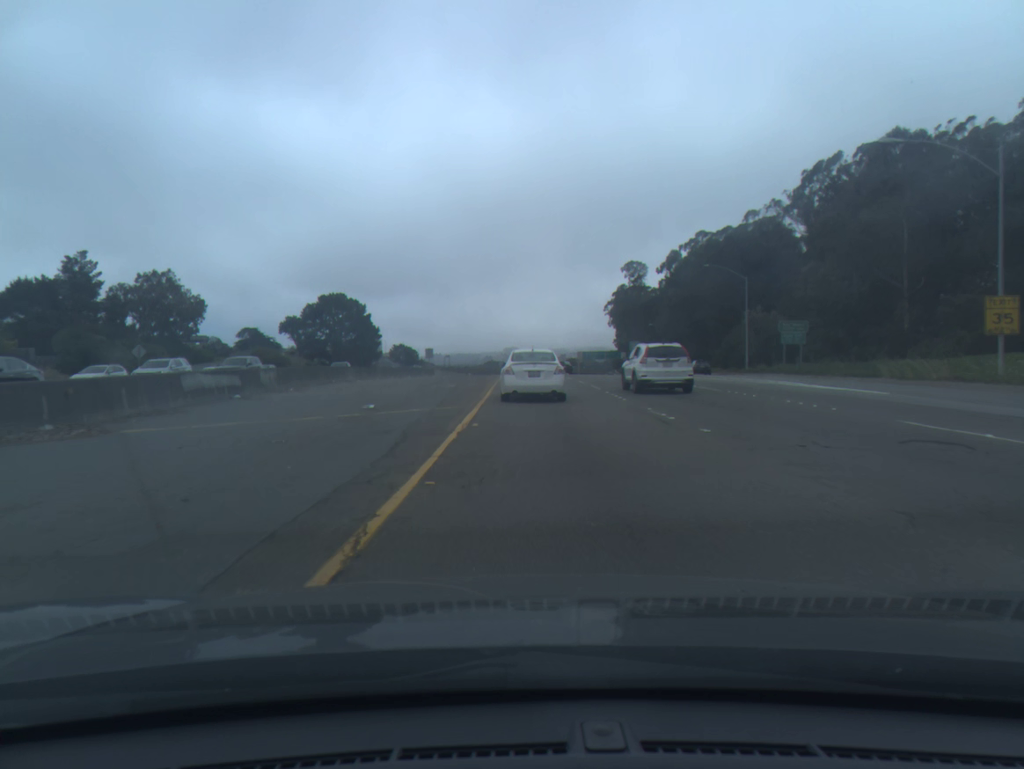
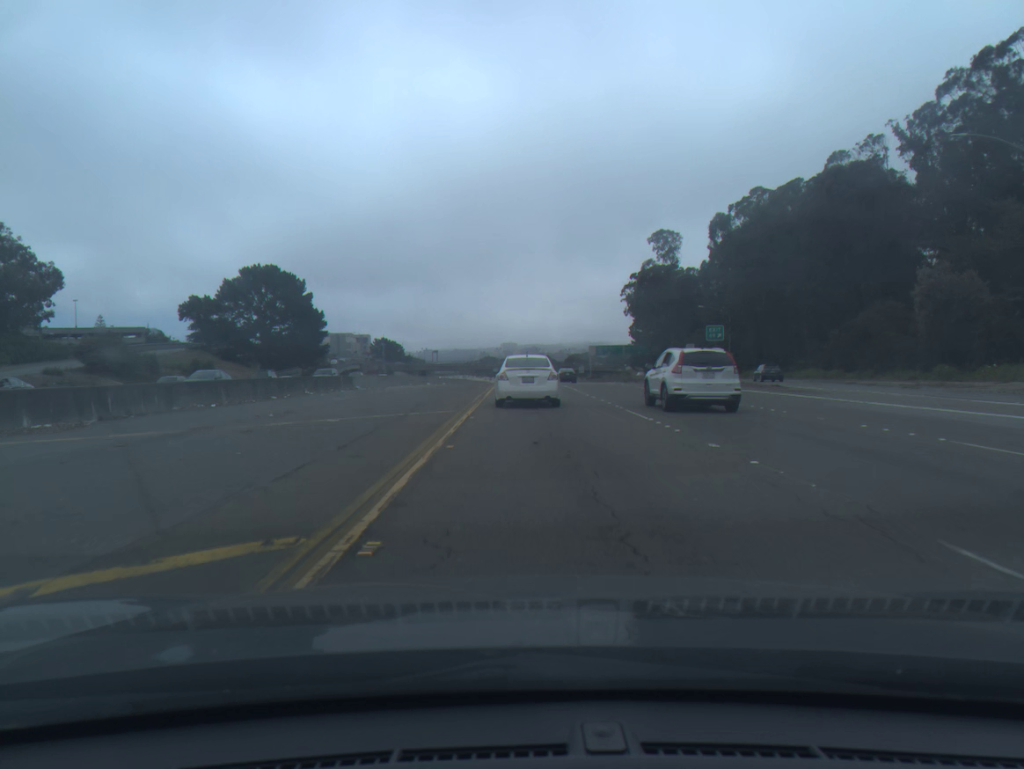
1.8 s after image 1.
(0.0, +44.7) m; 0°
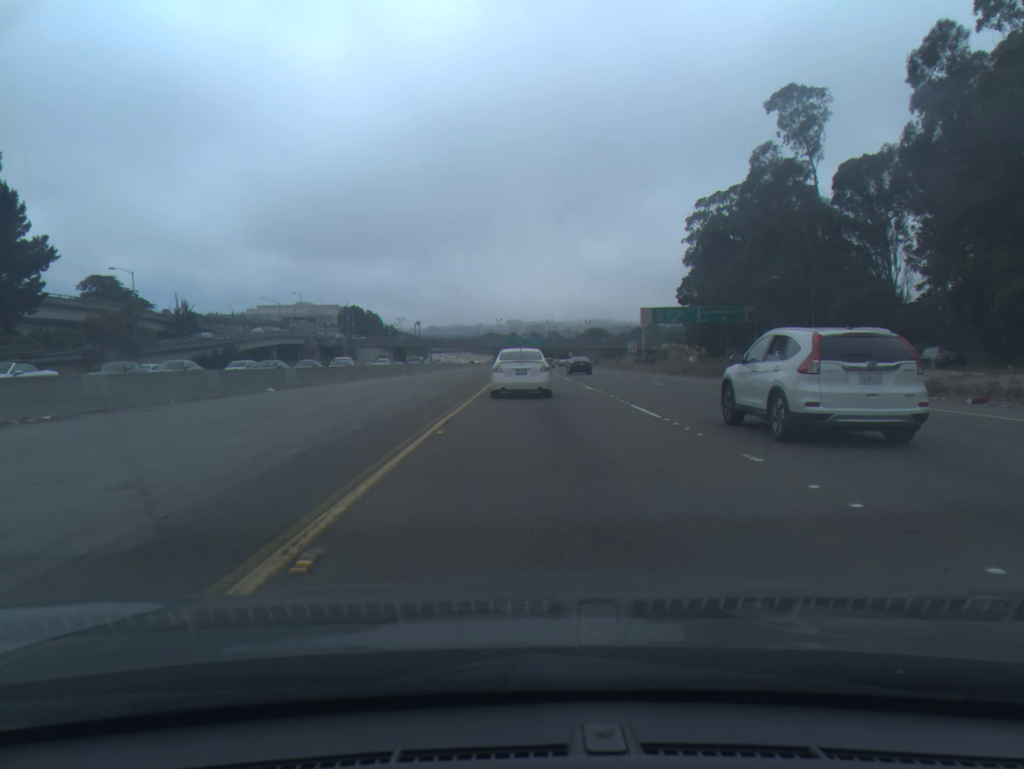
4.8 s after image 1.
(-0.2, +75.7) m; 0°
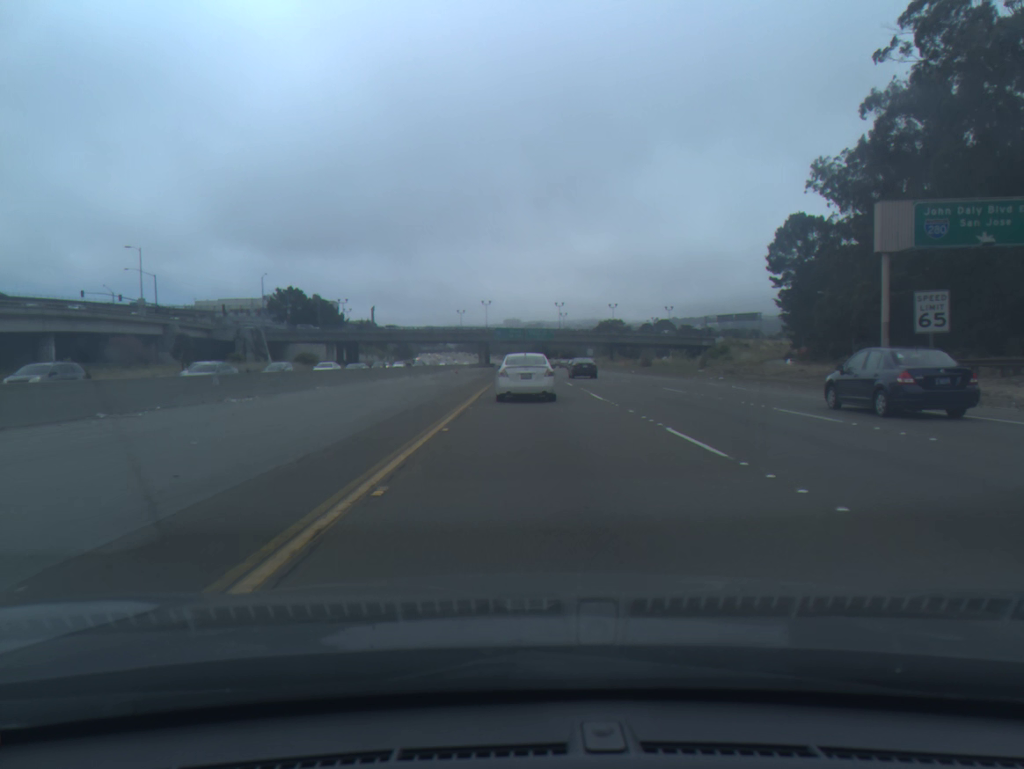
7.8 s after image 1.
(+0.2, +79.0) m; 0°
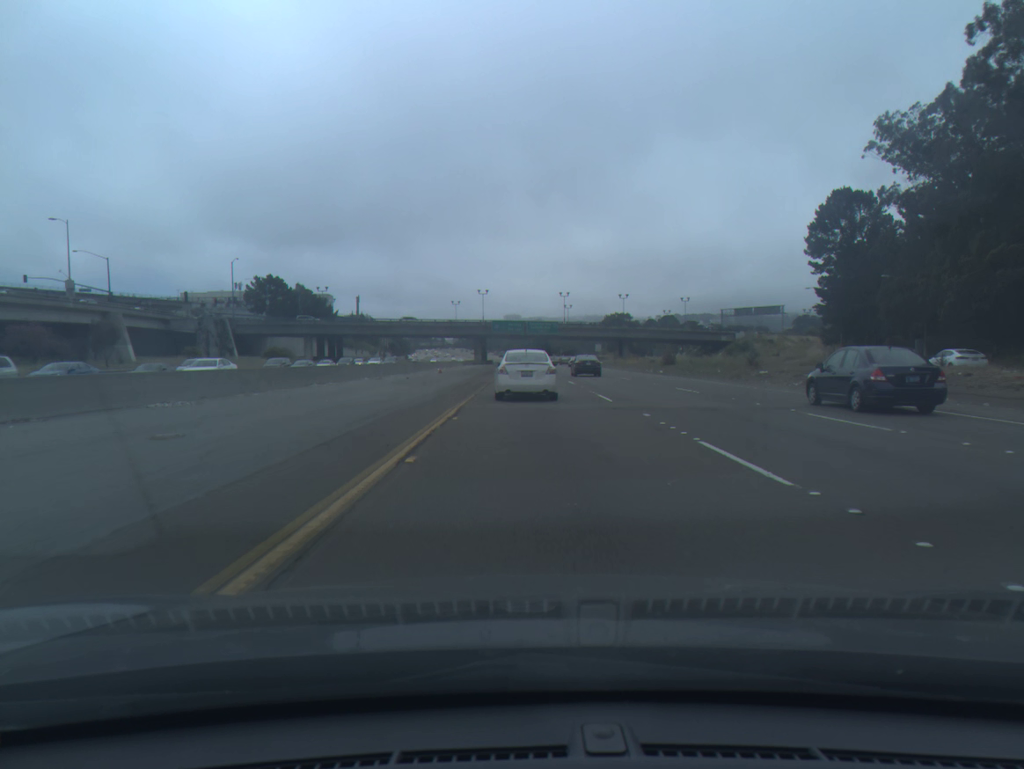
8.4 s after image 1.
(0.0, +16.9) m; 0°
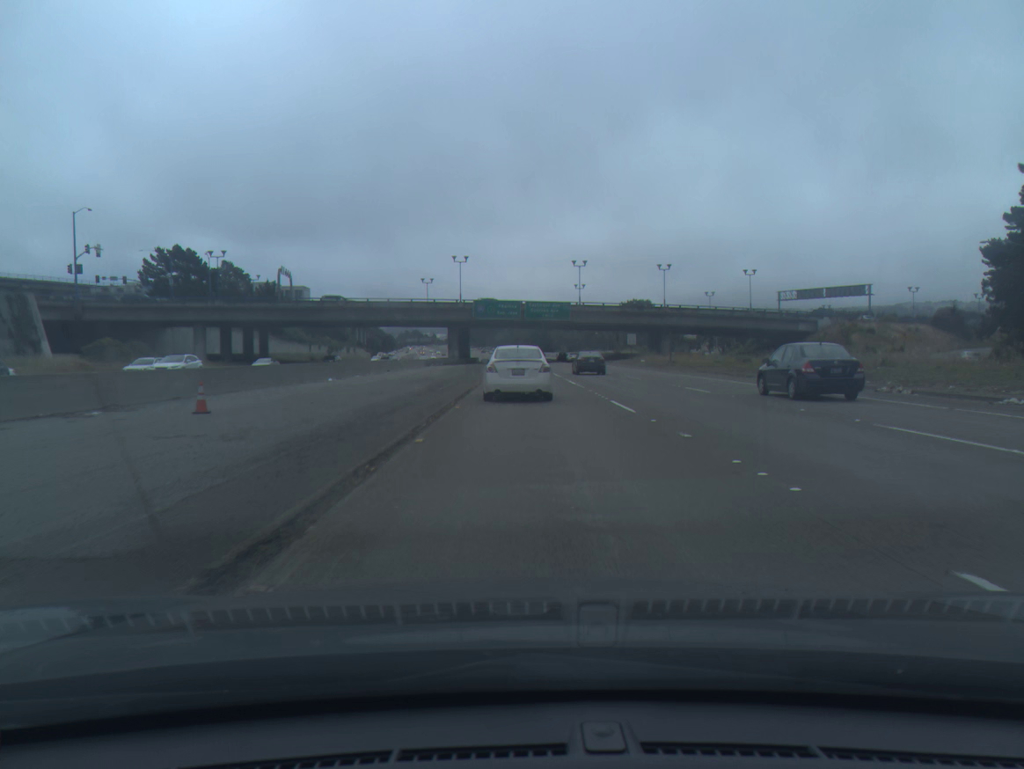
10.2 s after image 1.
(0.0, +50.7) m; 0°
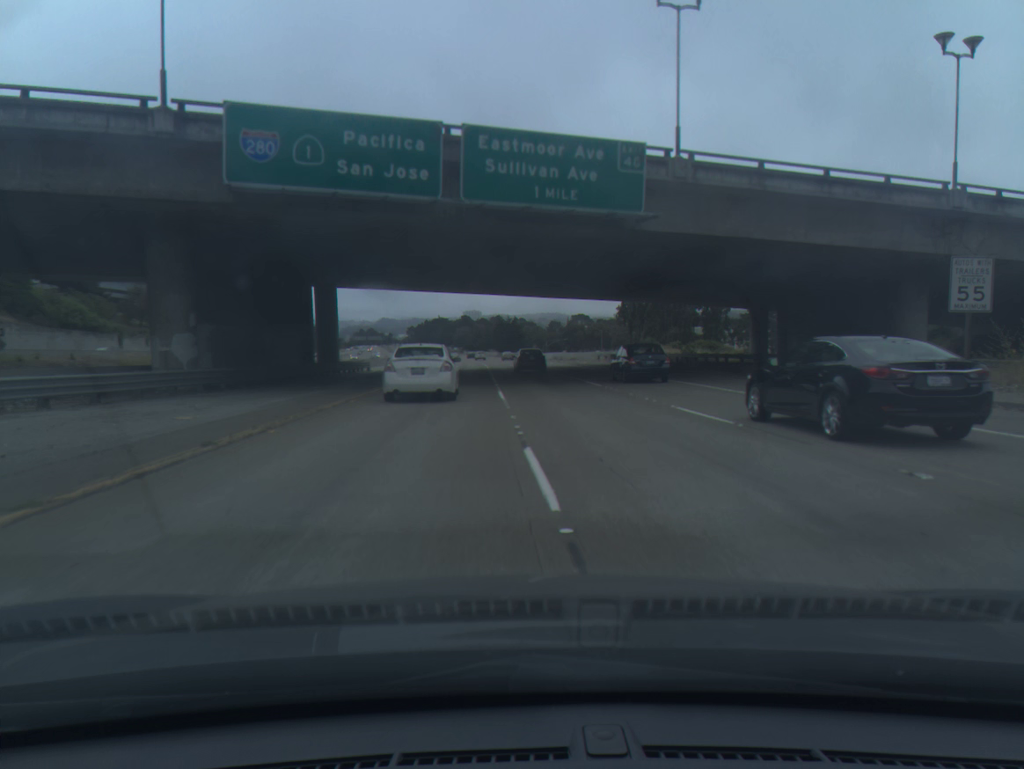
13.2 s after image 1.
(+1.4, +84.2) m; +2°
